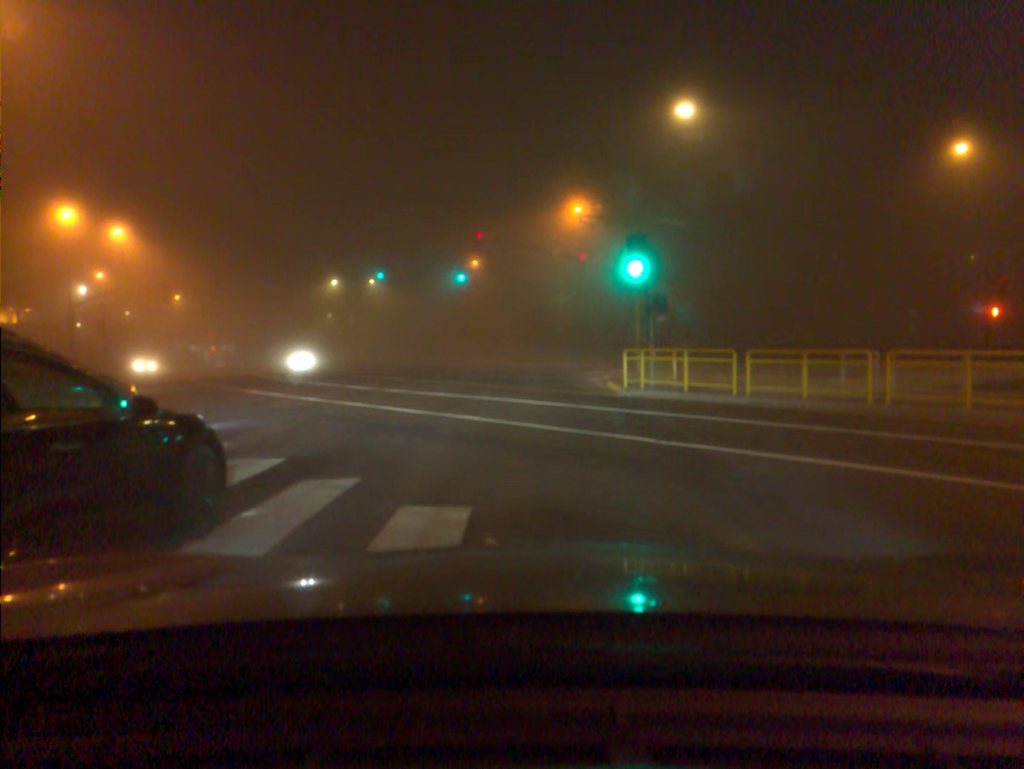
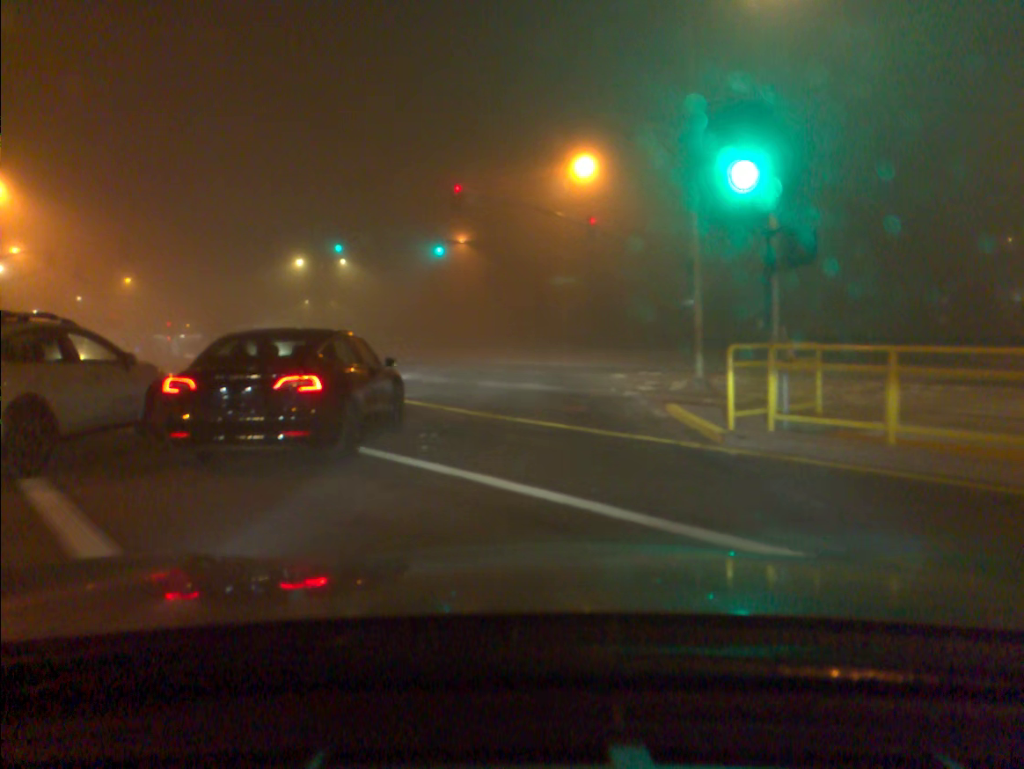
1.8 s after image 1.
(0.0, +11.5) m; 0°
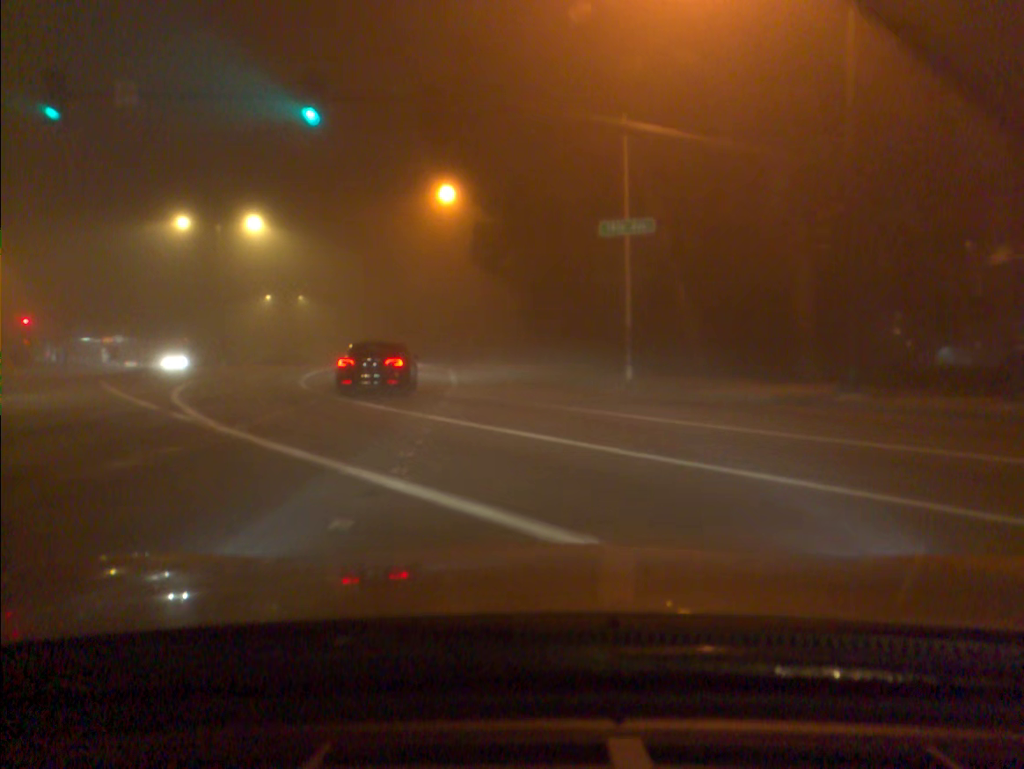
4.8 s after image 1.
(0.0, +30.7) m; -2°
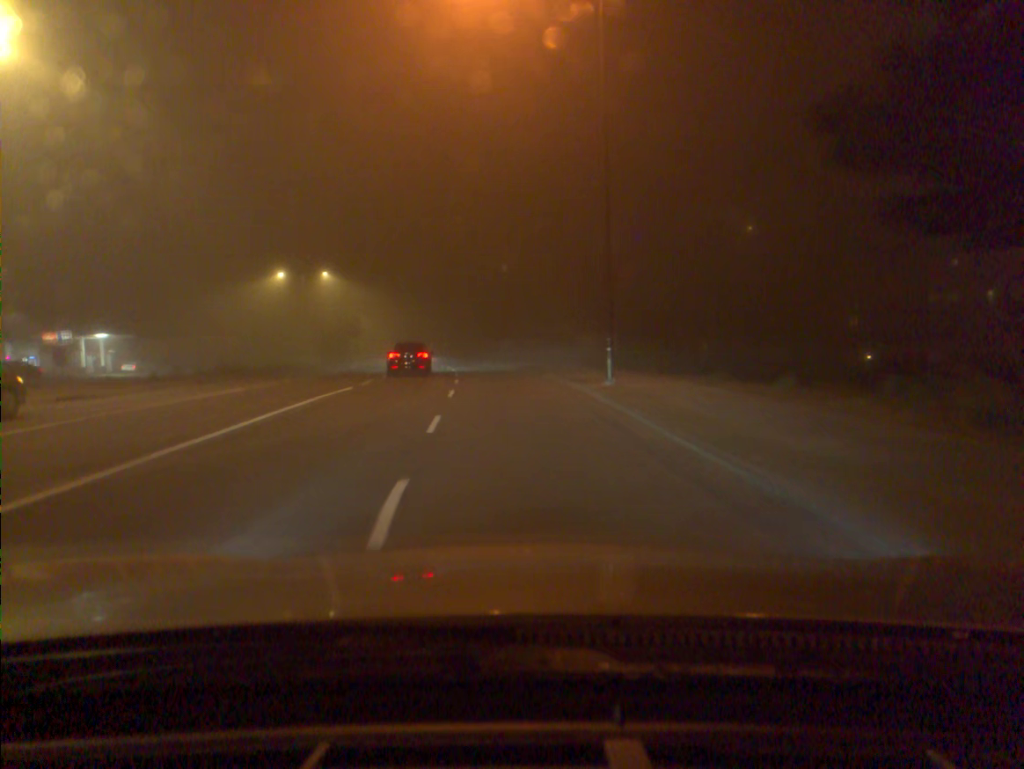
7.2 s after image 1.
(-2.0, +32.8) m; -7°
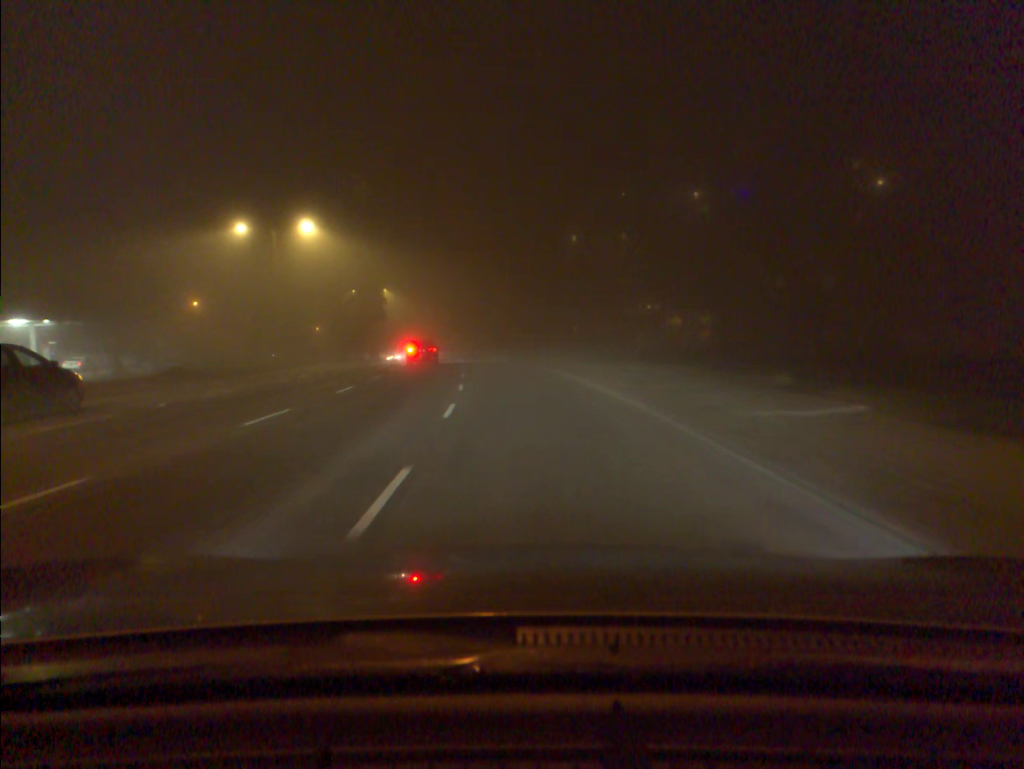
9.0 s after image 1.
(-1.3, +28.0) m; -5°
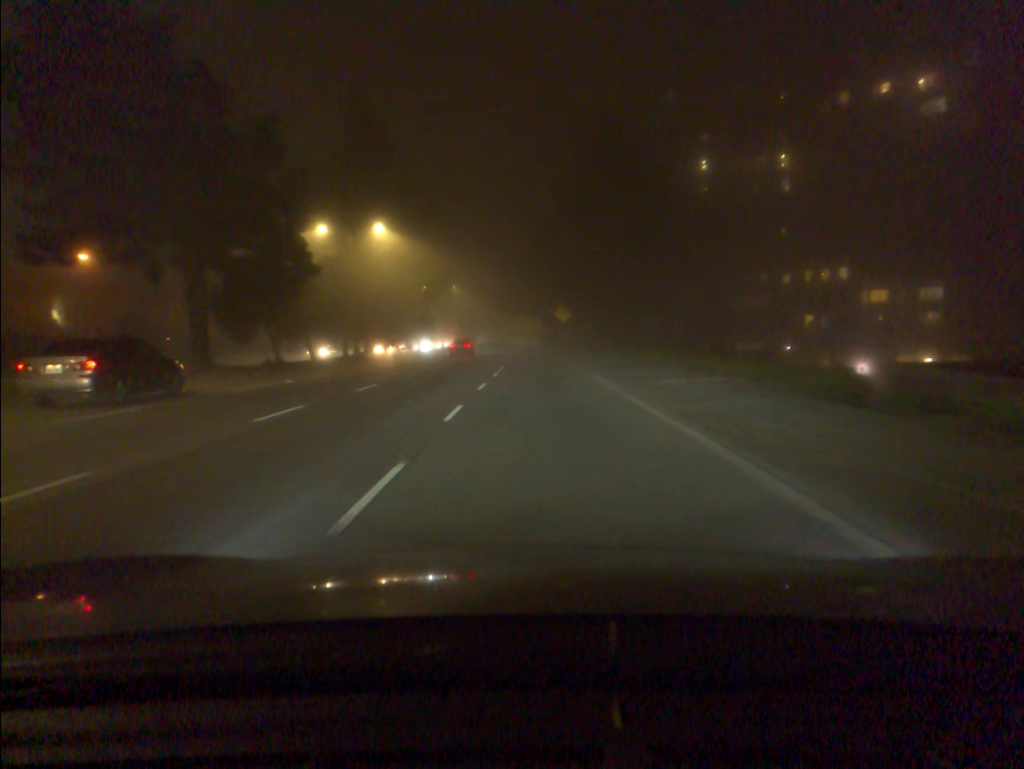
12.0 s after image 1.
(-3.1, +52.1) m; -5°
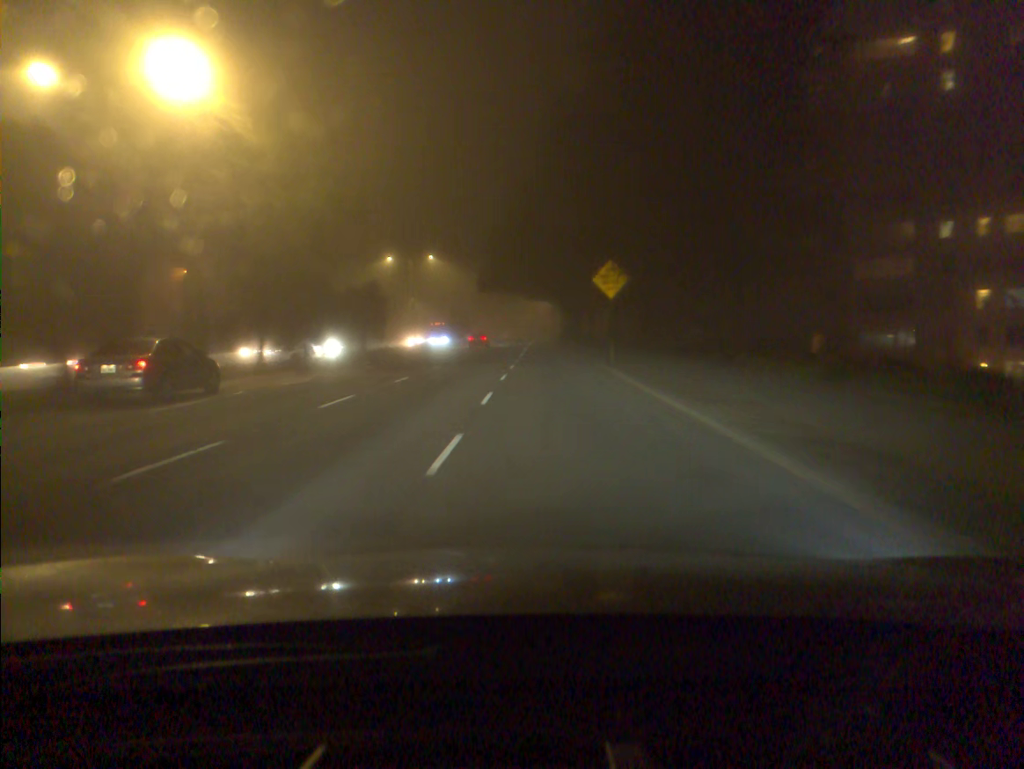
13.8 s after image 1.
(-0.3, +34.6) m; -1°
